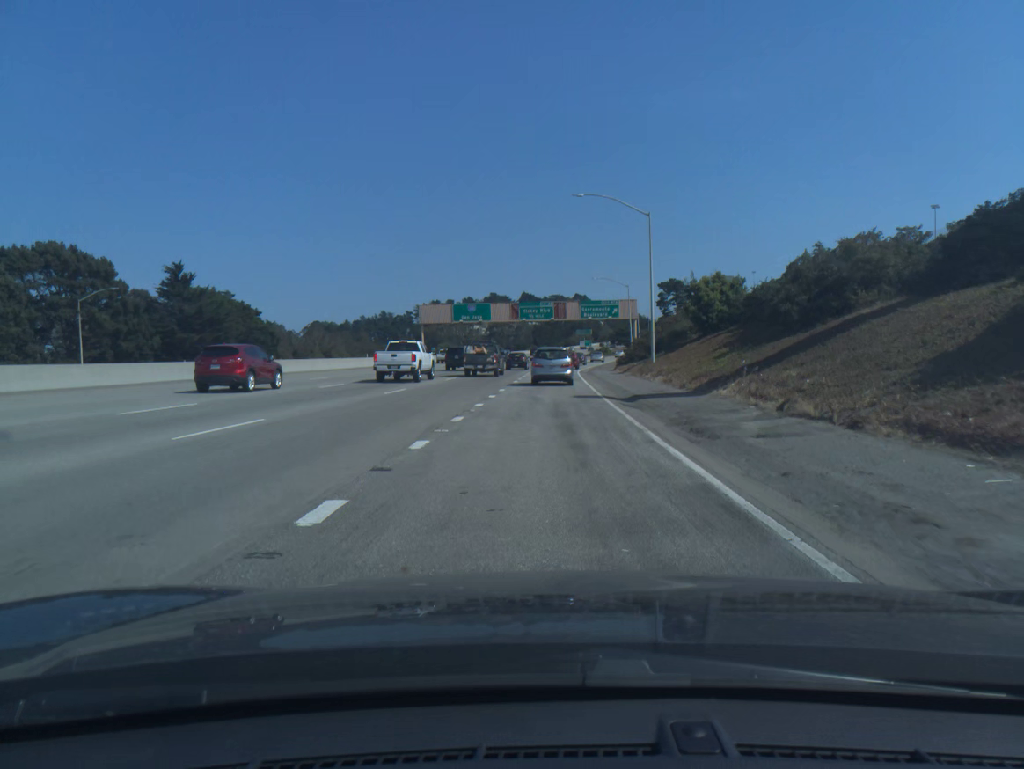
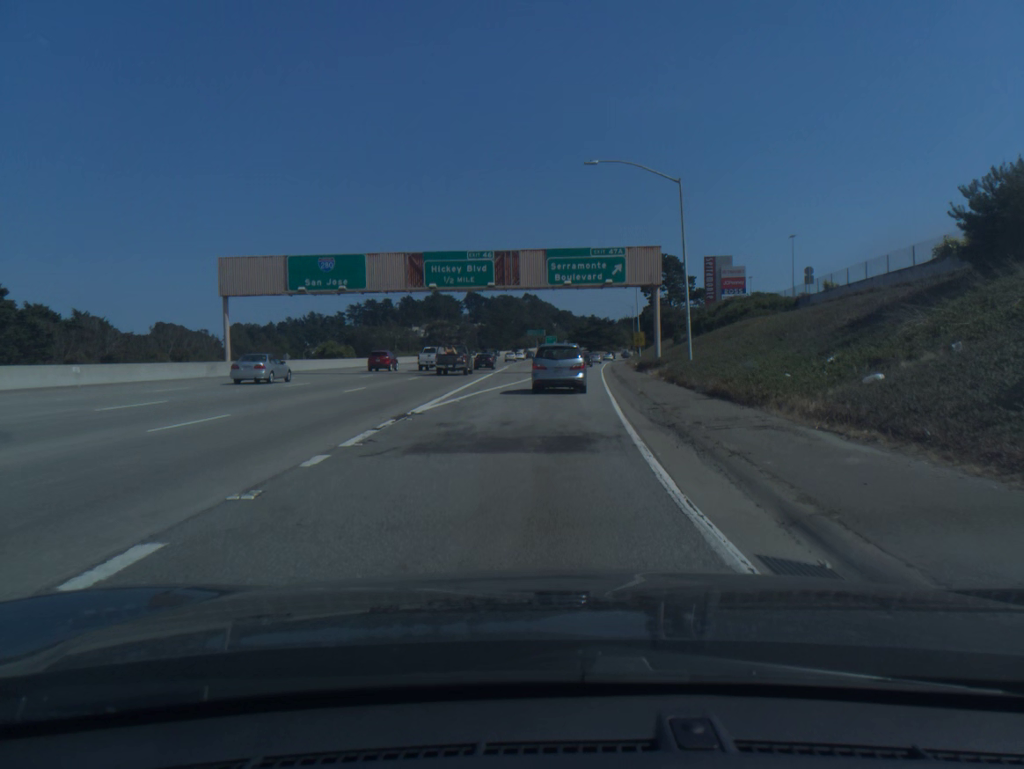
(+1.3, +56.7) m; +4°
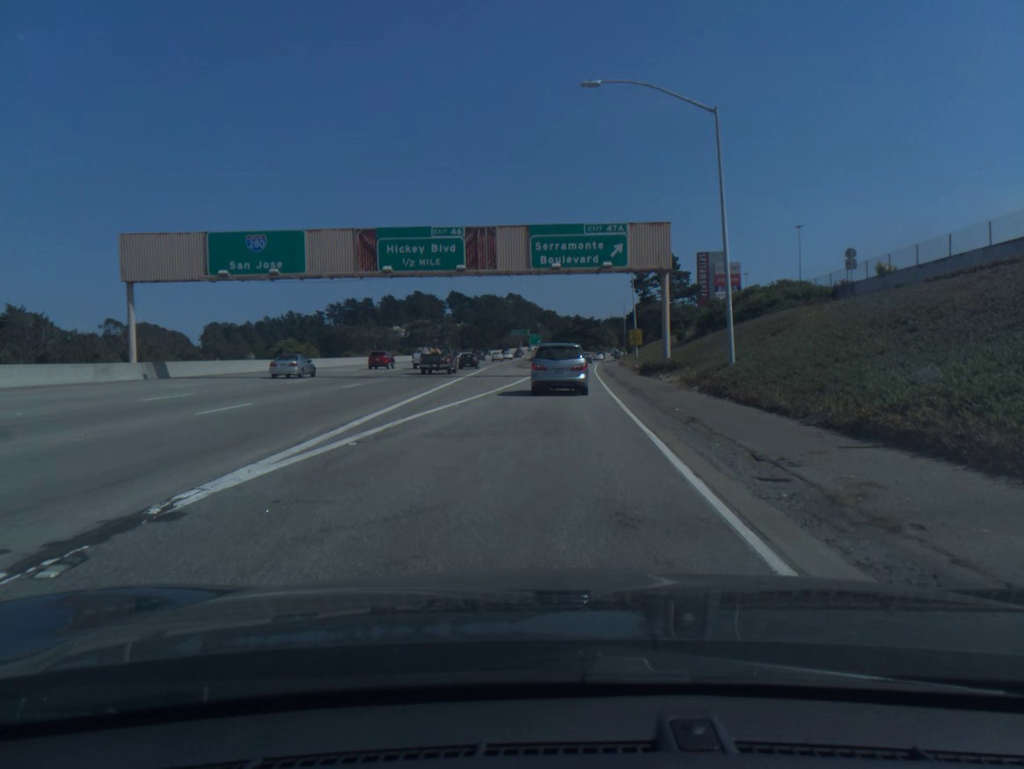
(+0.1, +10.6) m; +1°
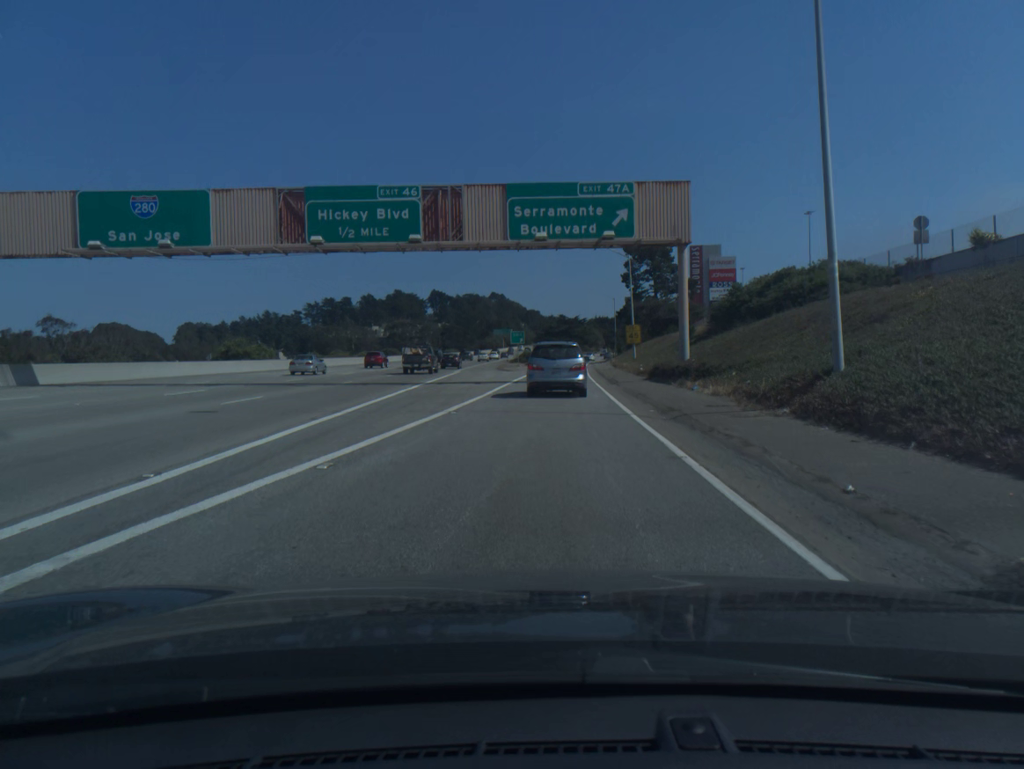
(+0.1, +10.4) m; +1°
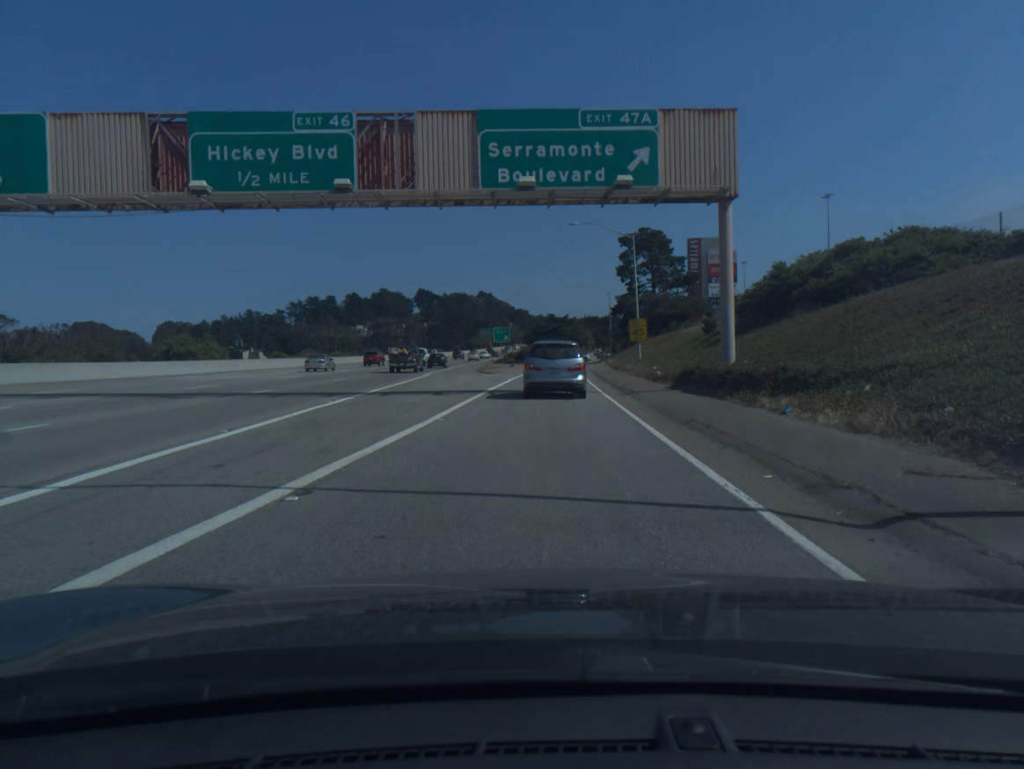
(+0.1, +10.2) m; +1°
